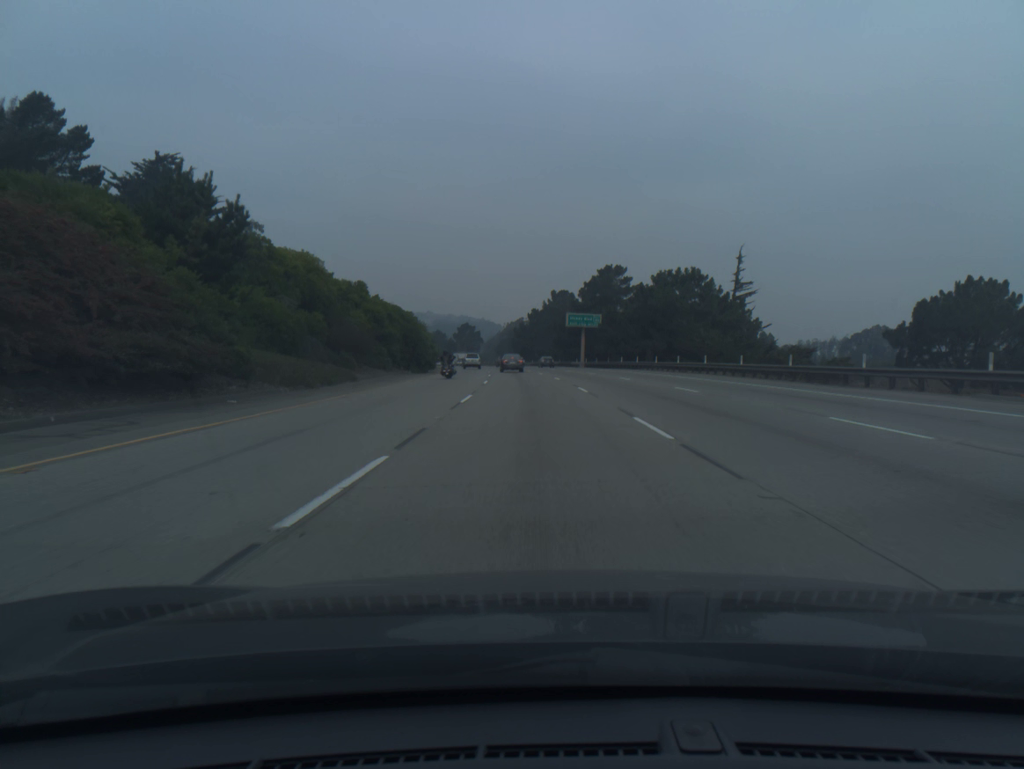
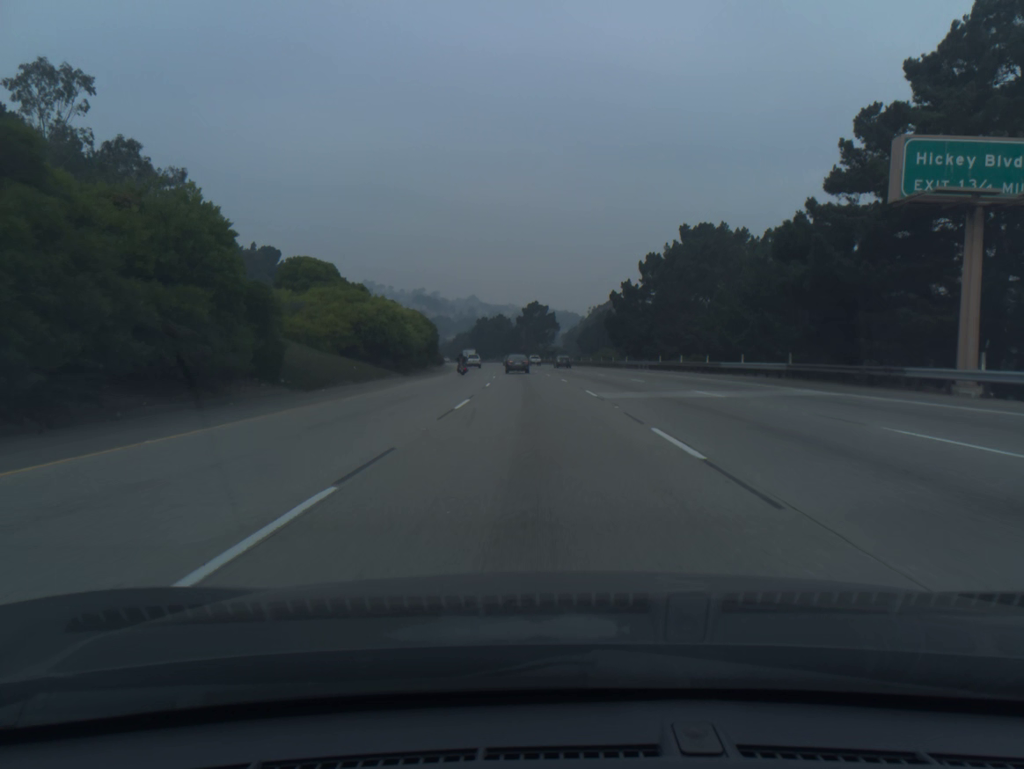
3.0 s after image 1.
(-4.5, +89.6) m; -6°
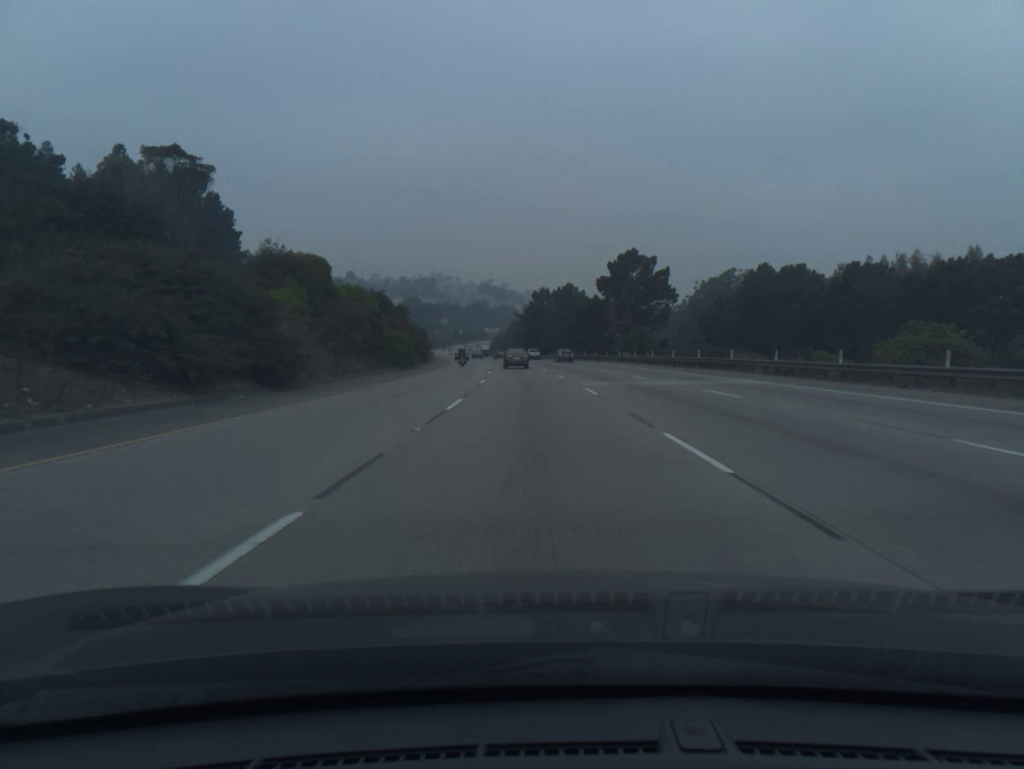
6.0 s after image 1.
(-4.0, +88.7) m; -5°
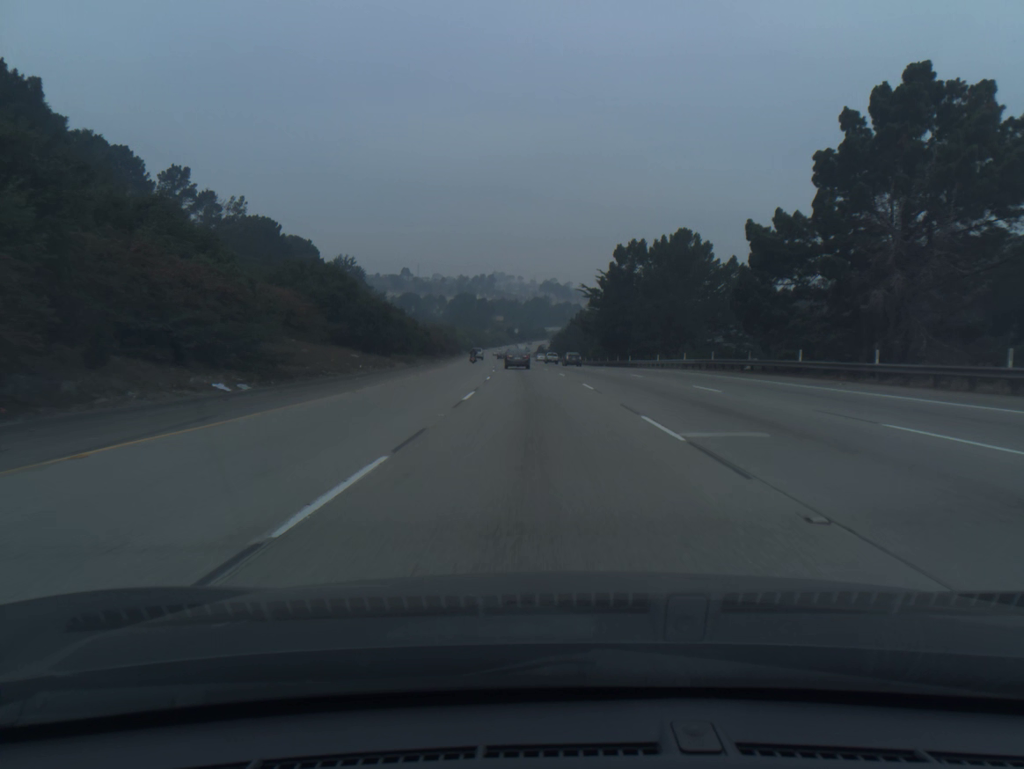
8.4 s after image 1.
(-2.8, +70.2) m; -5°
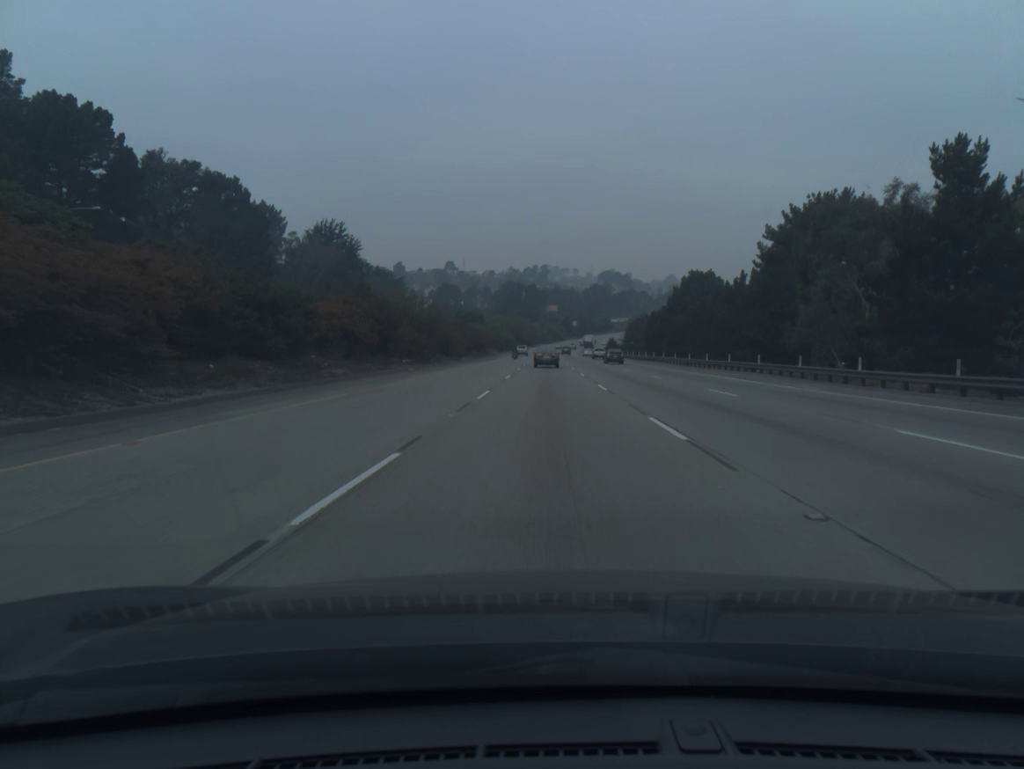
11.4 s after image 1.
(-3.7, +87.1) m; -4°
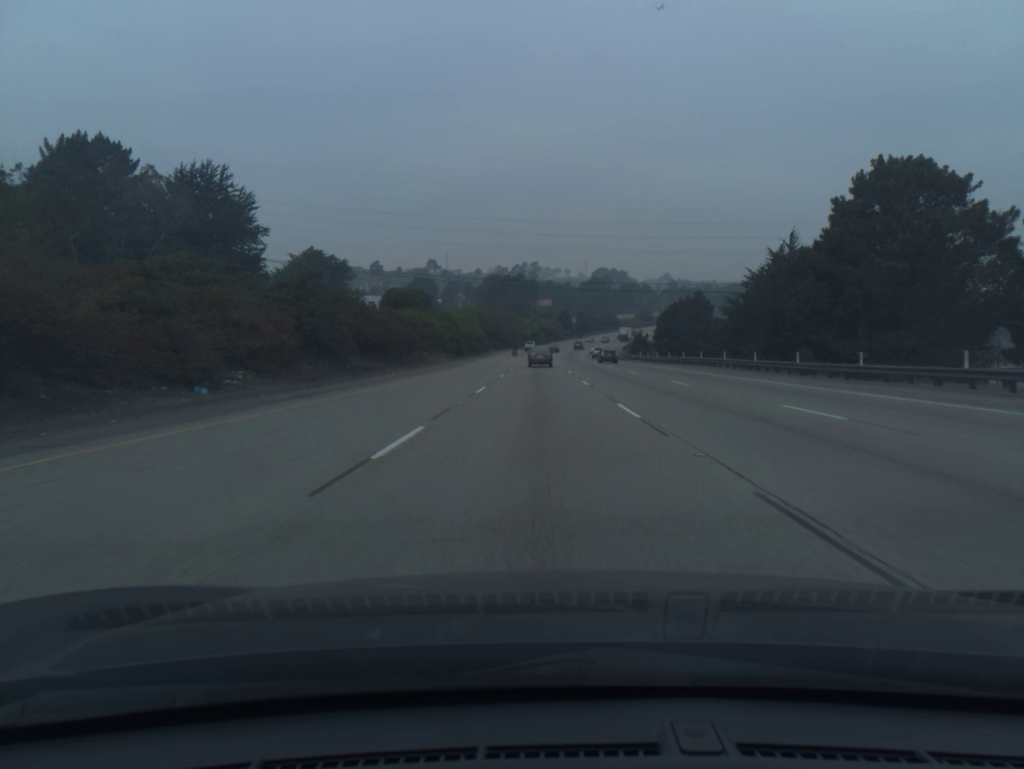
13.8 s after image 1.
(+0.4, +69.5) m; +1°
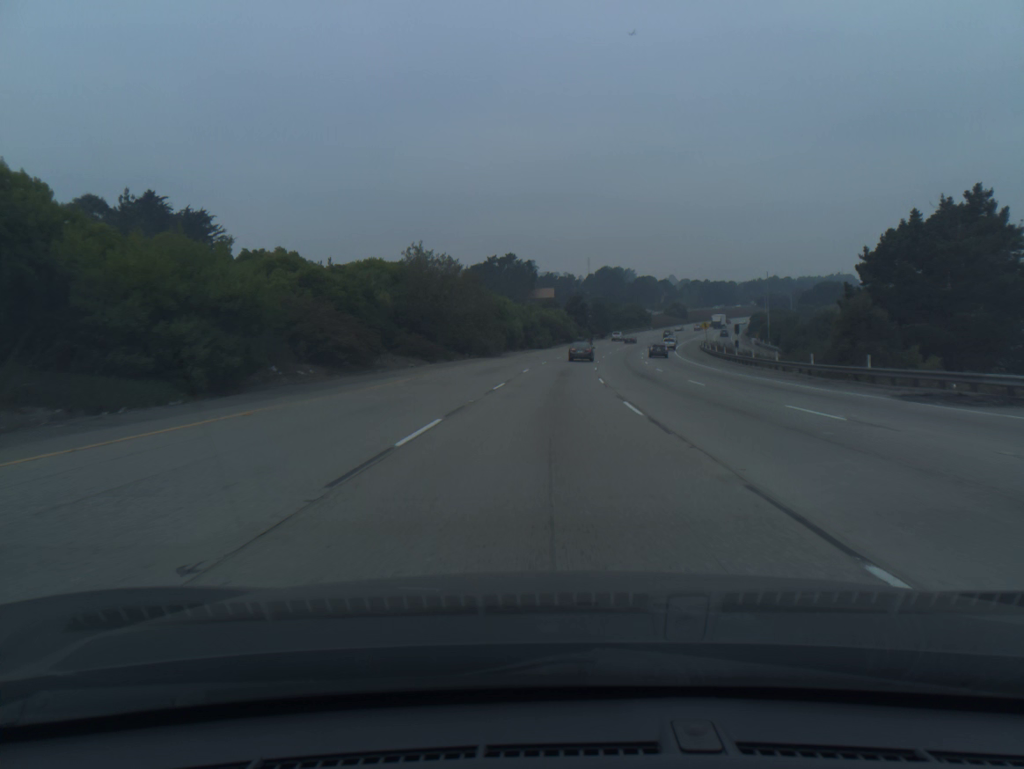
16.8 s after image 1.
(-0.4, +86.7) m; 0°
